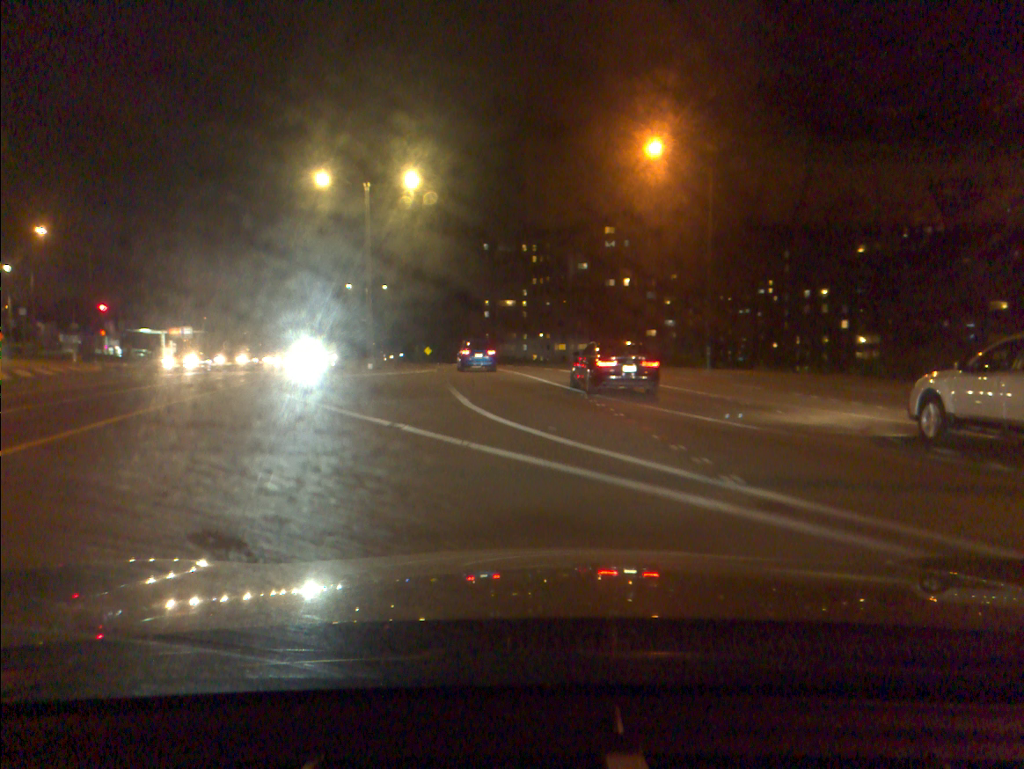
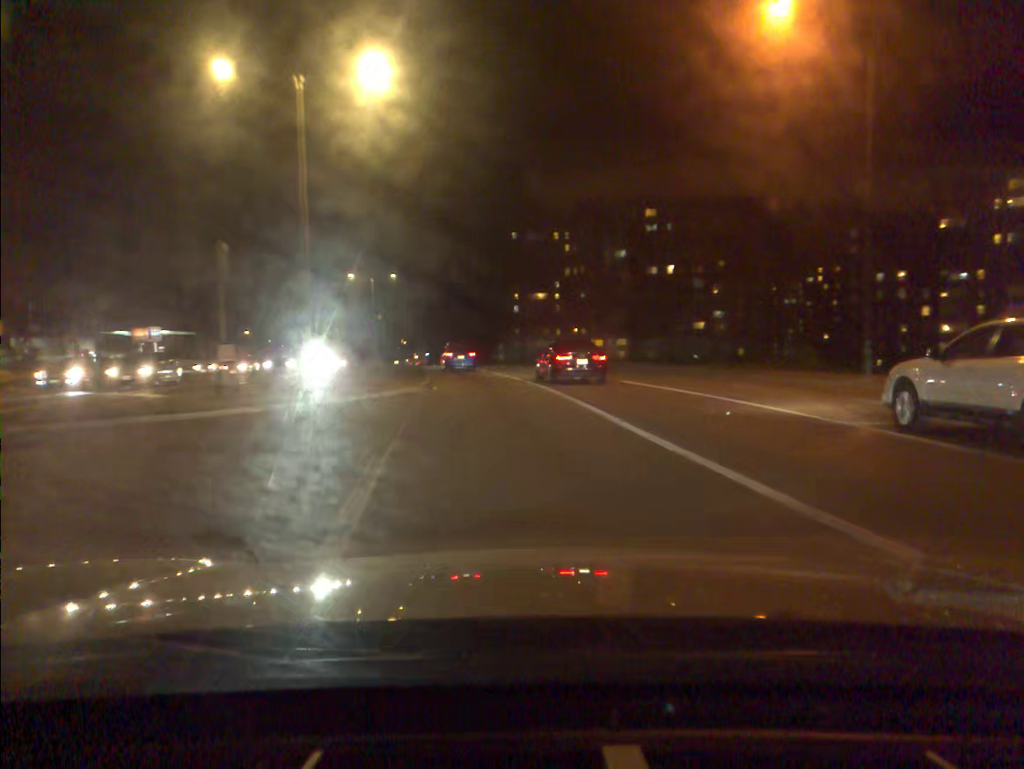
(-0.2, +16.1) m; -2°
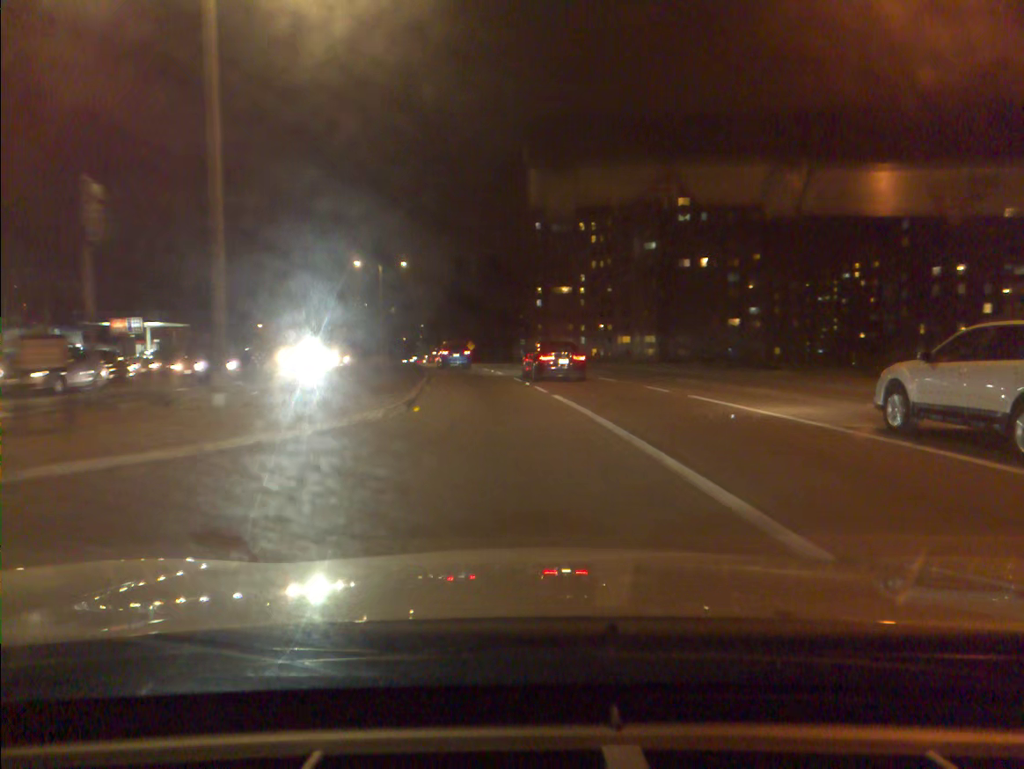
(-0.1, +8.5) m; -2°
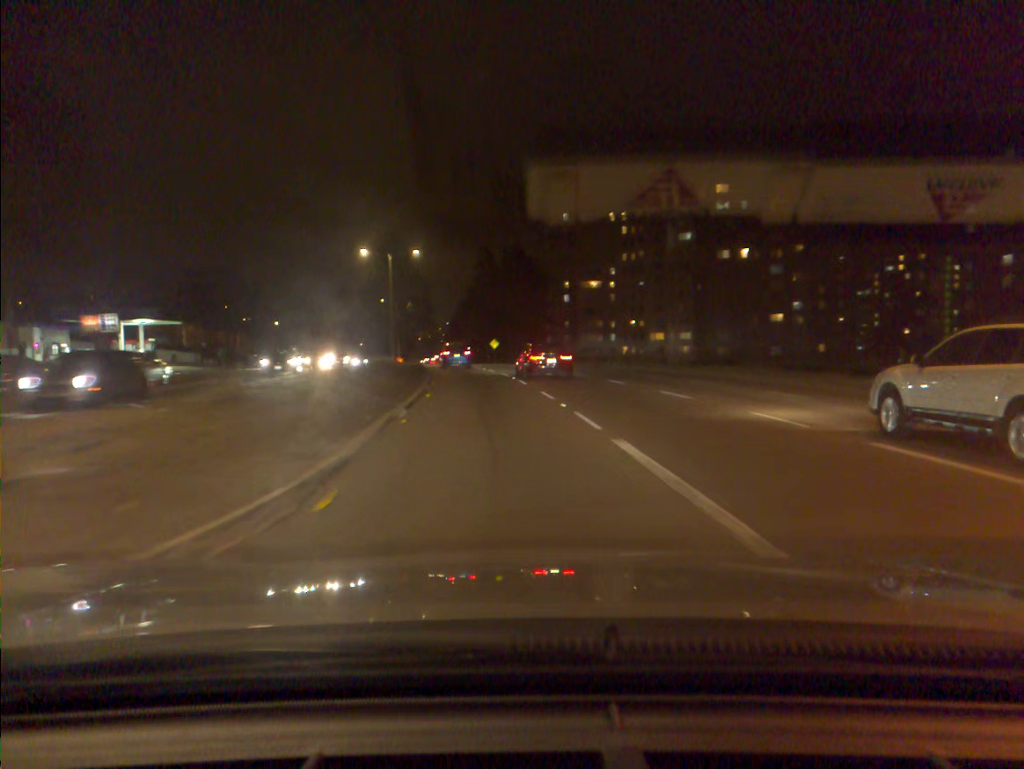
(-0.1, +8.8) m; -2°
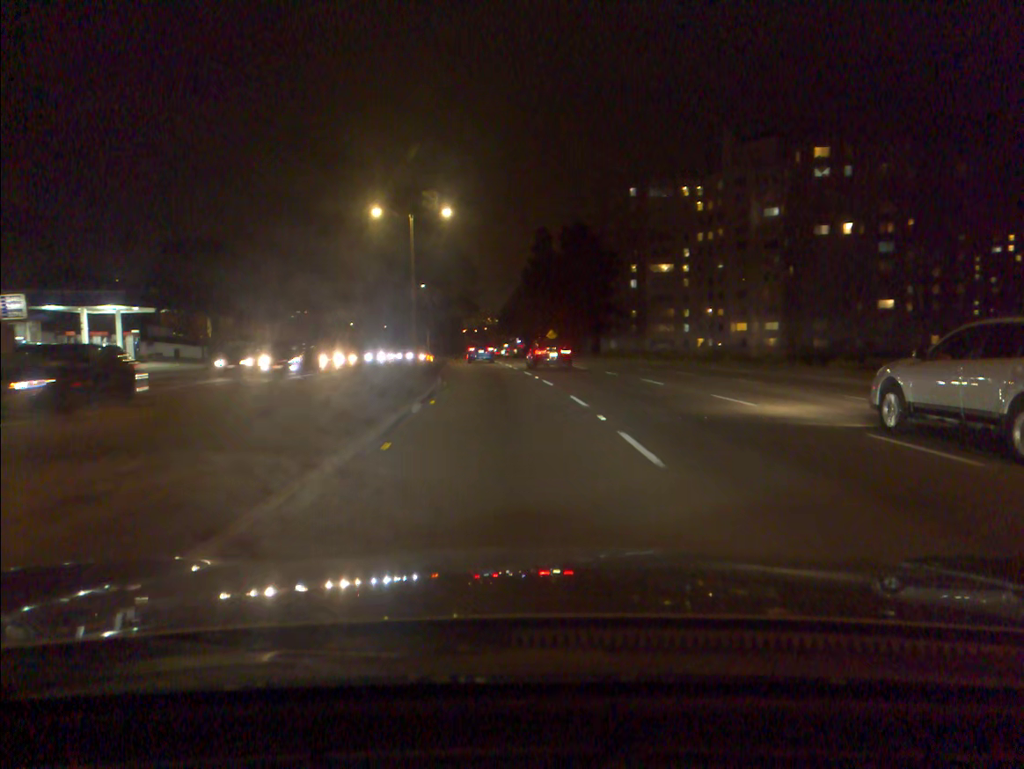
(-0.6, +18.4) m; -4°
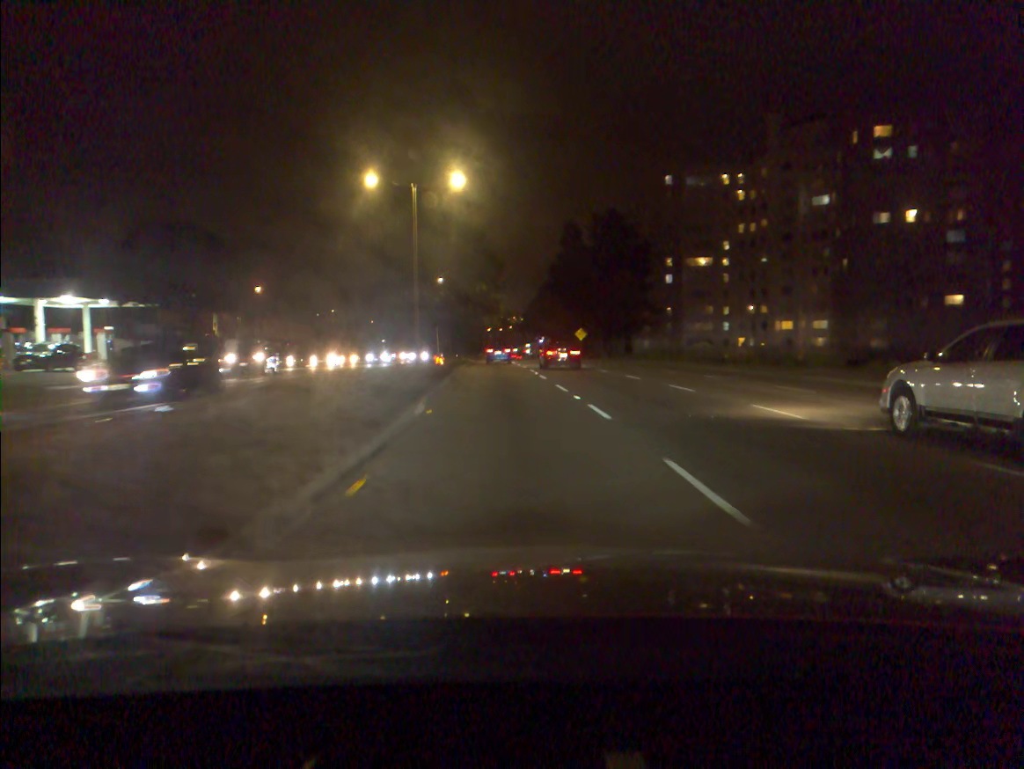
(-0.2, +9.7) m; -2°
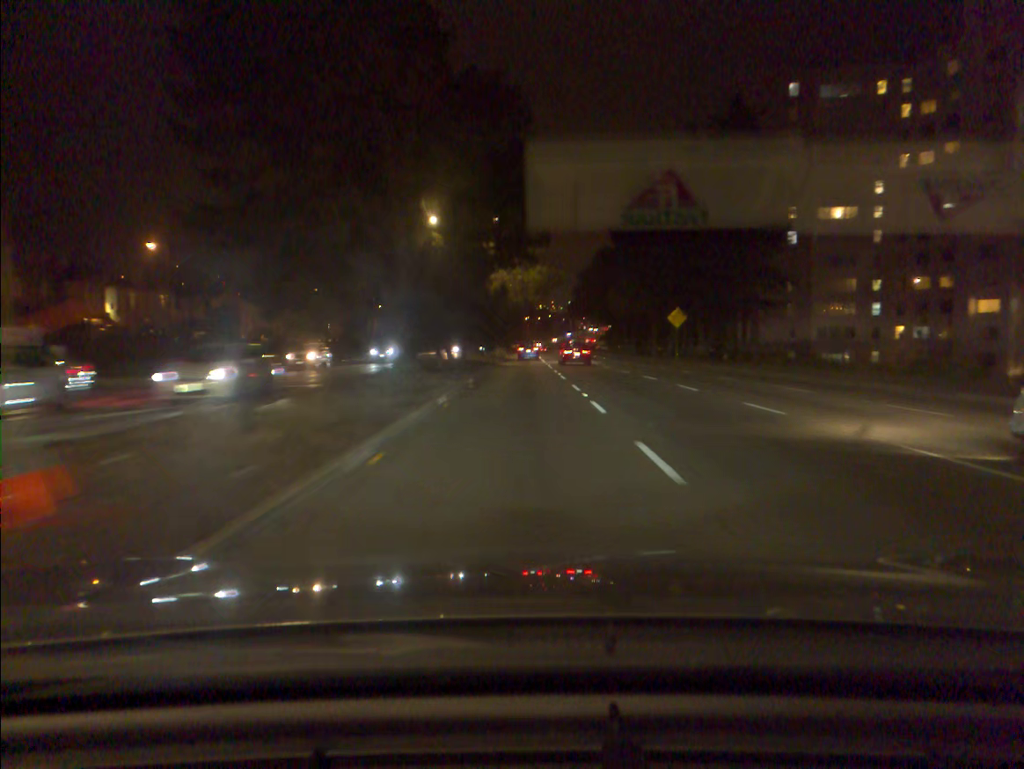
(-1.3, +42.6) m; -3°
